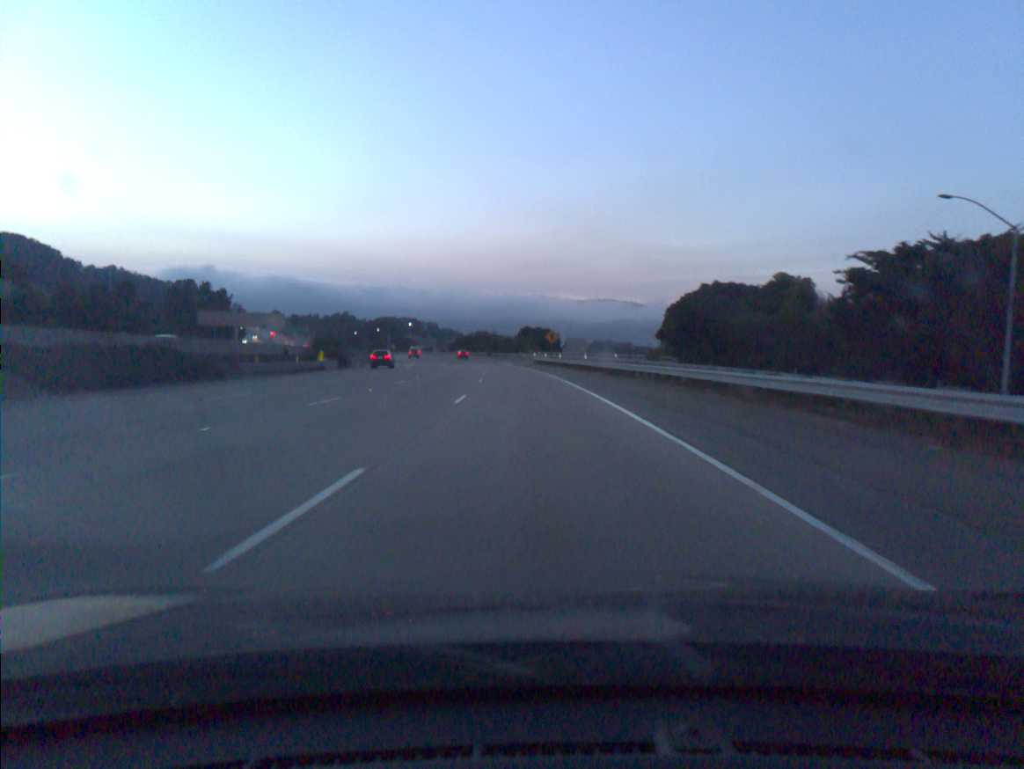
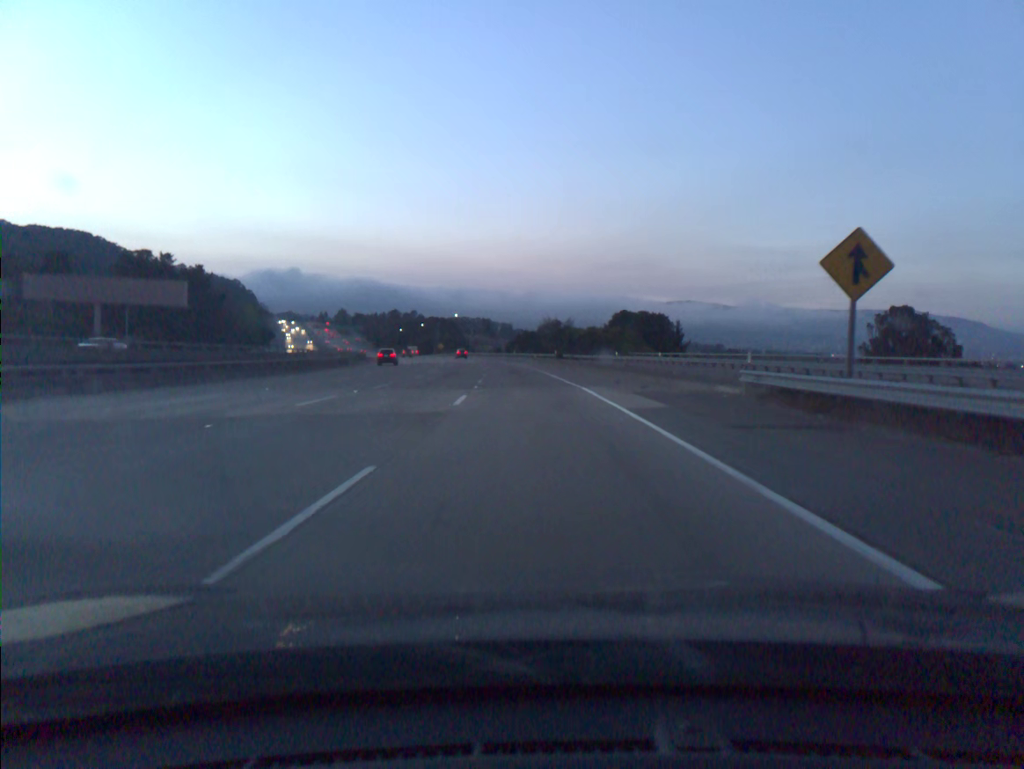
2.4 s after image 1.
(-3.8, +73.6) m; -6°
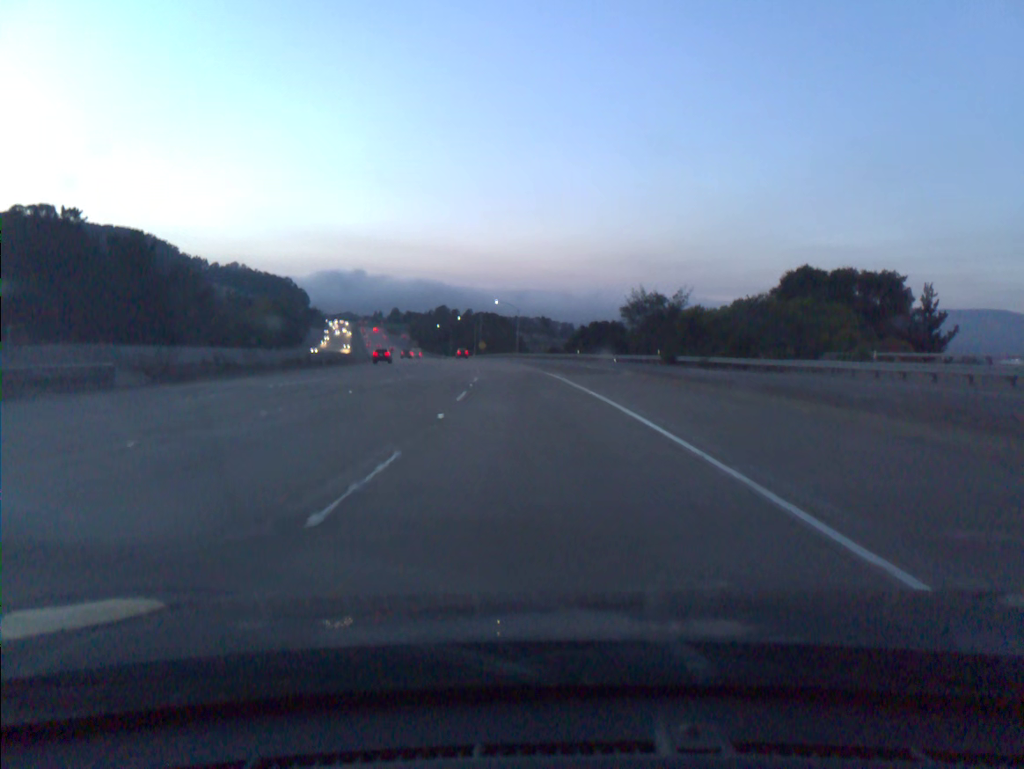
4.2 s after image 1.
(-2.1, +55.3) m; -4°
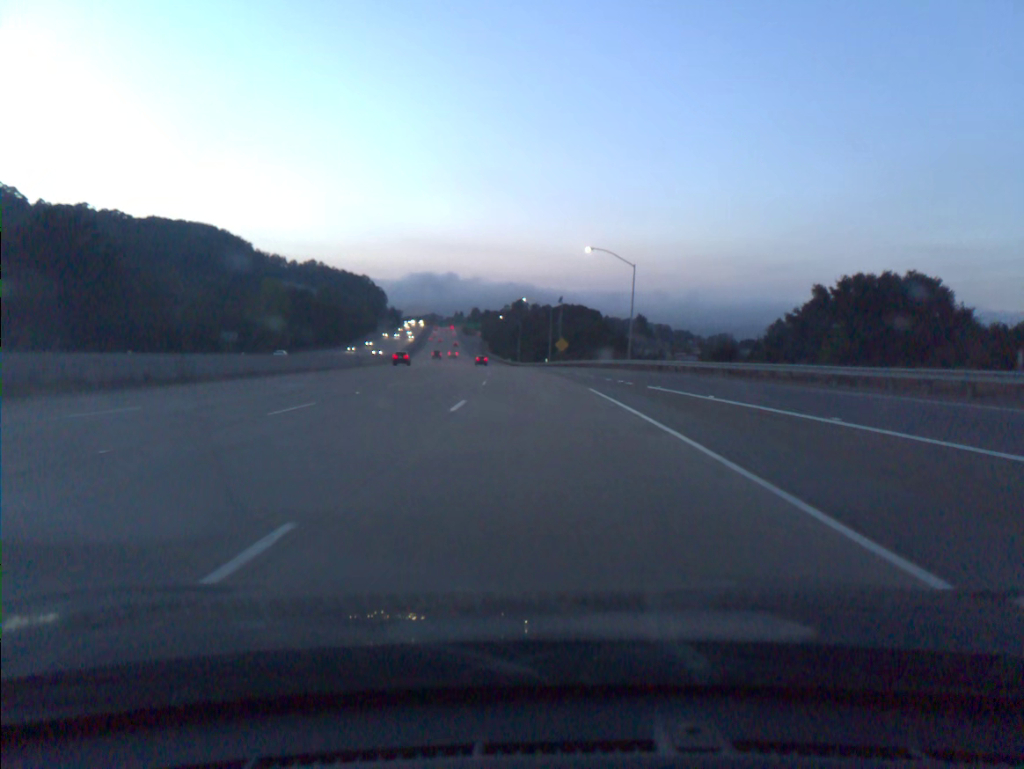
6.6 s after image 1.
(-4.3, +73.6) m; -6°
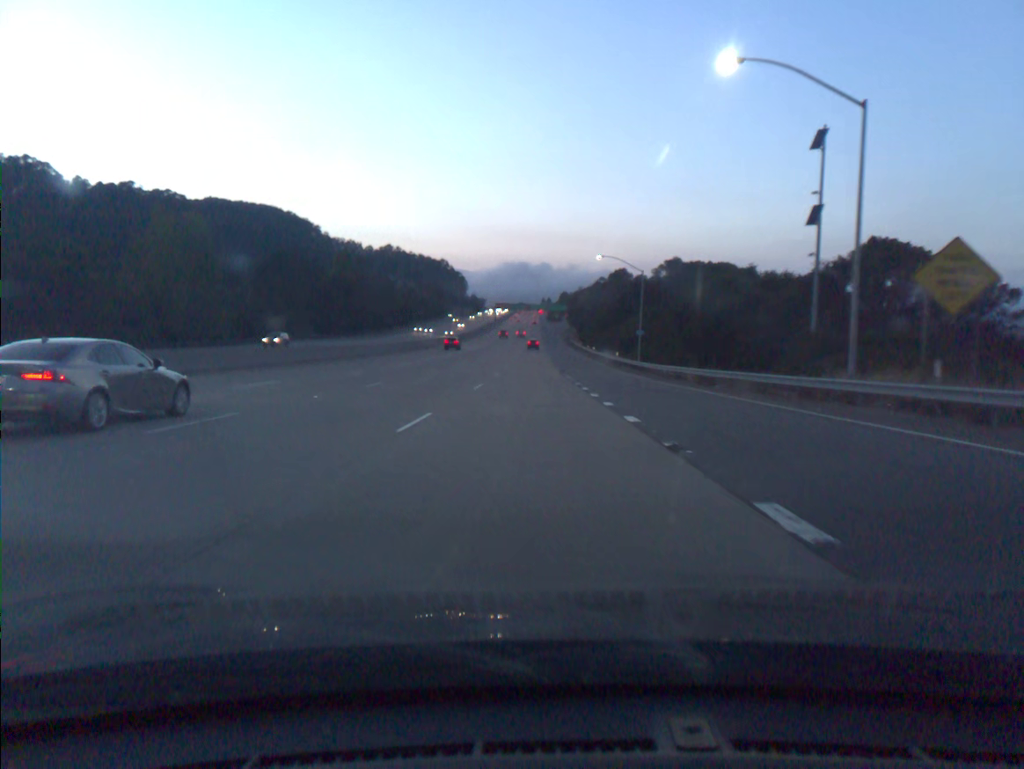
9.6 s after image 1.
(-5.0, +92.2) m; -7°
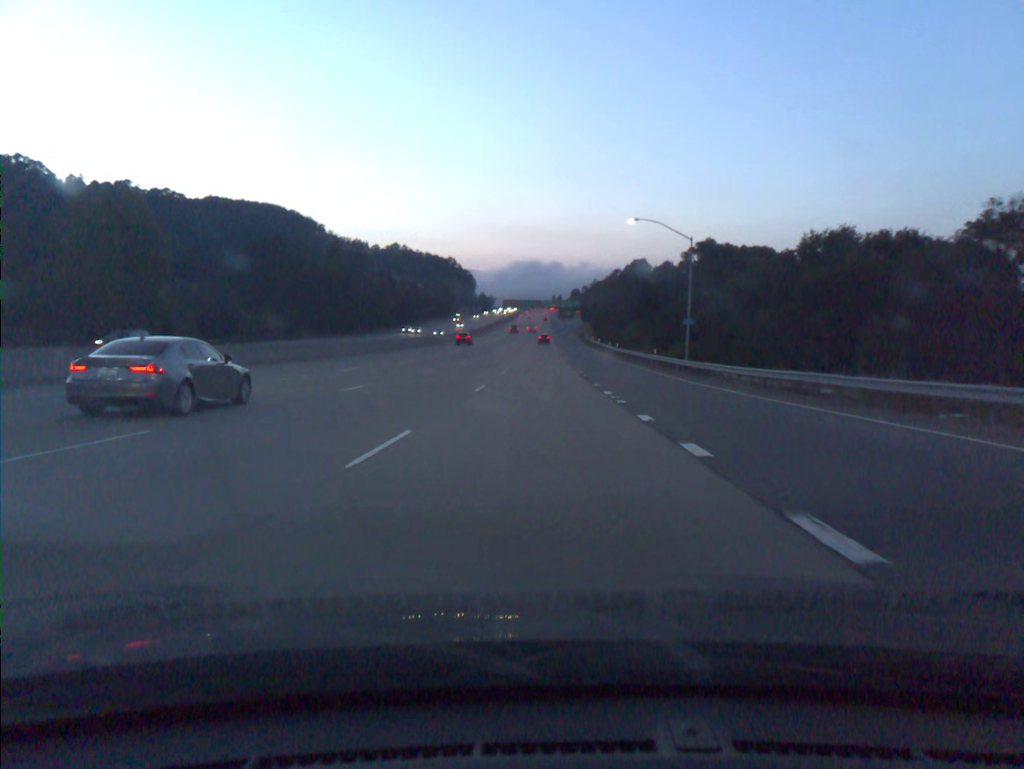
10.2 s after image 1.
(-0.2, +18.6) m; -1°
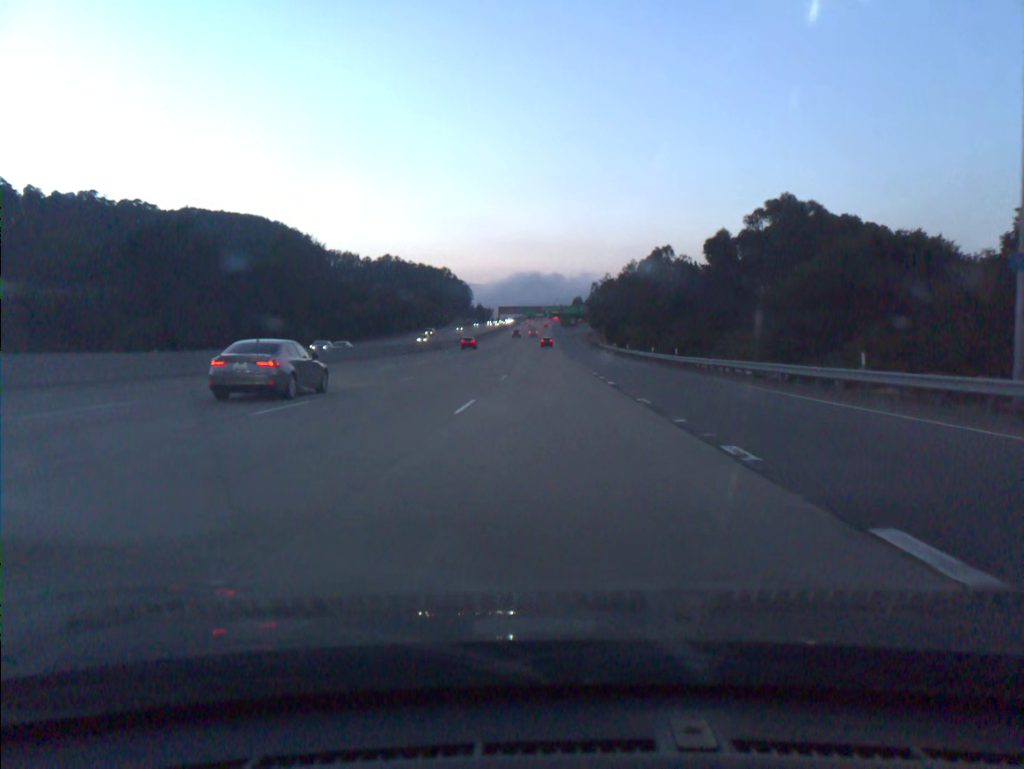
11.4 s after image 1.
(-0.1, +37.1) m; 0°
